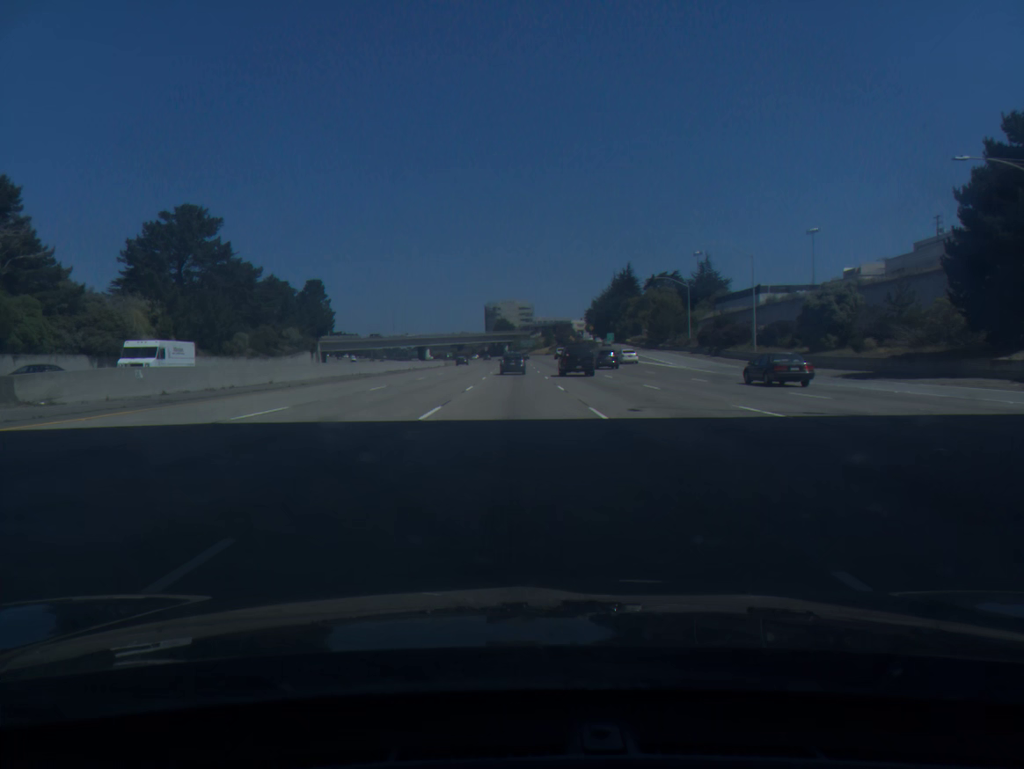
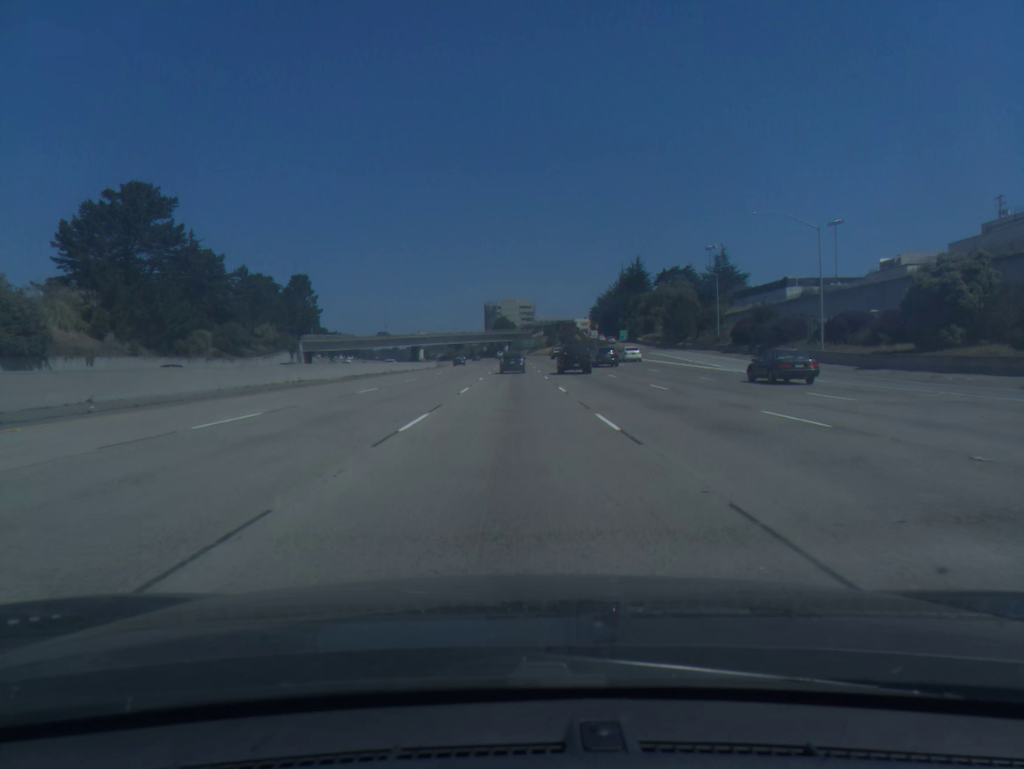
(0.0, +16.4) m; 0°
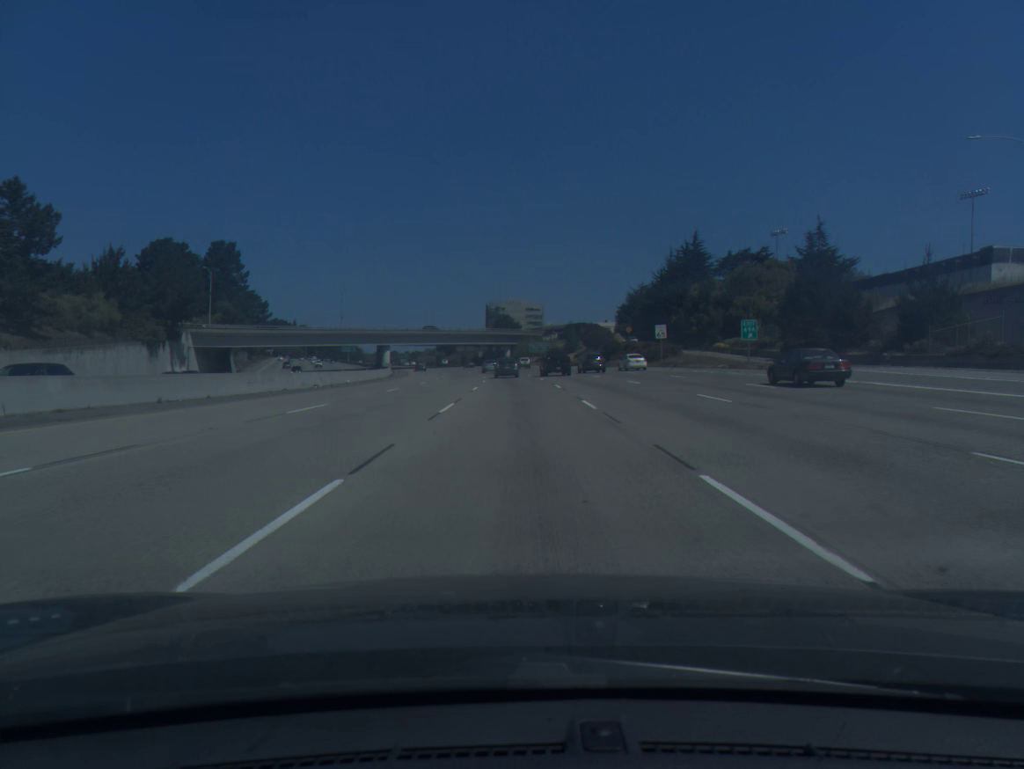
(-0.5, +65.9) m; 0°
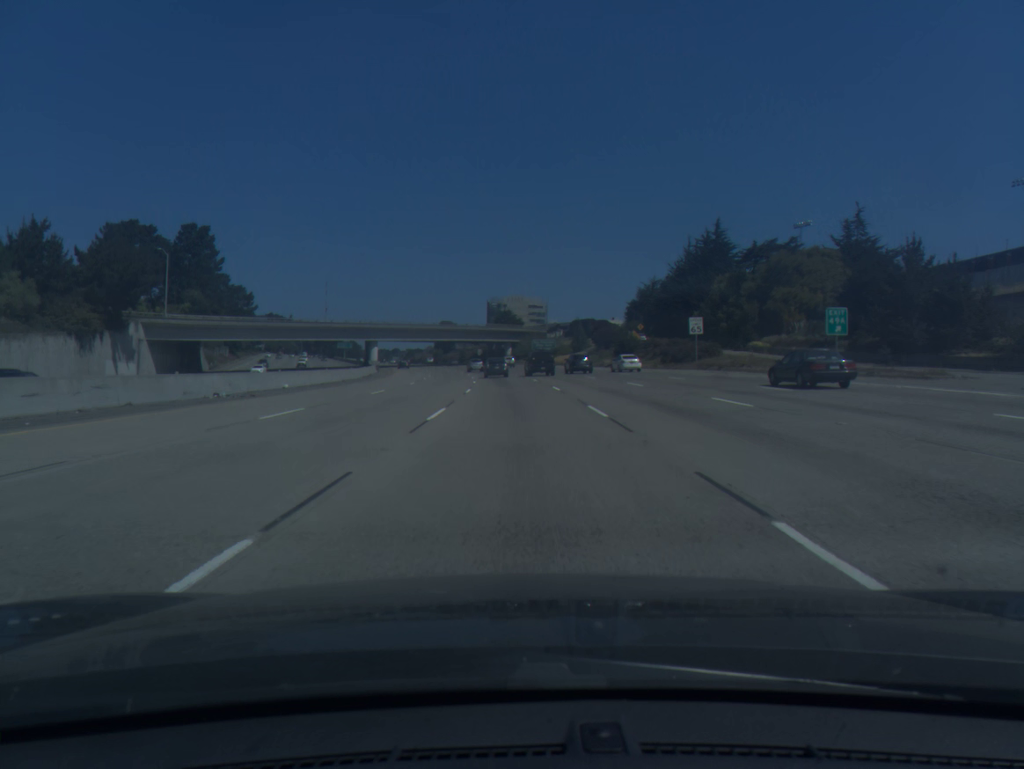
(0.0, +16.6) m; 0°
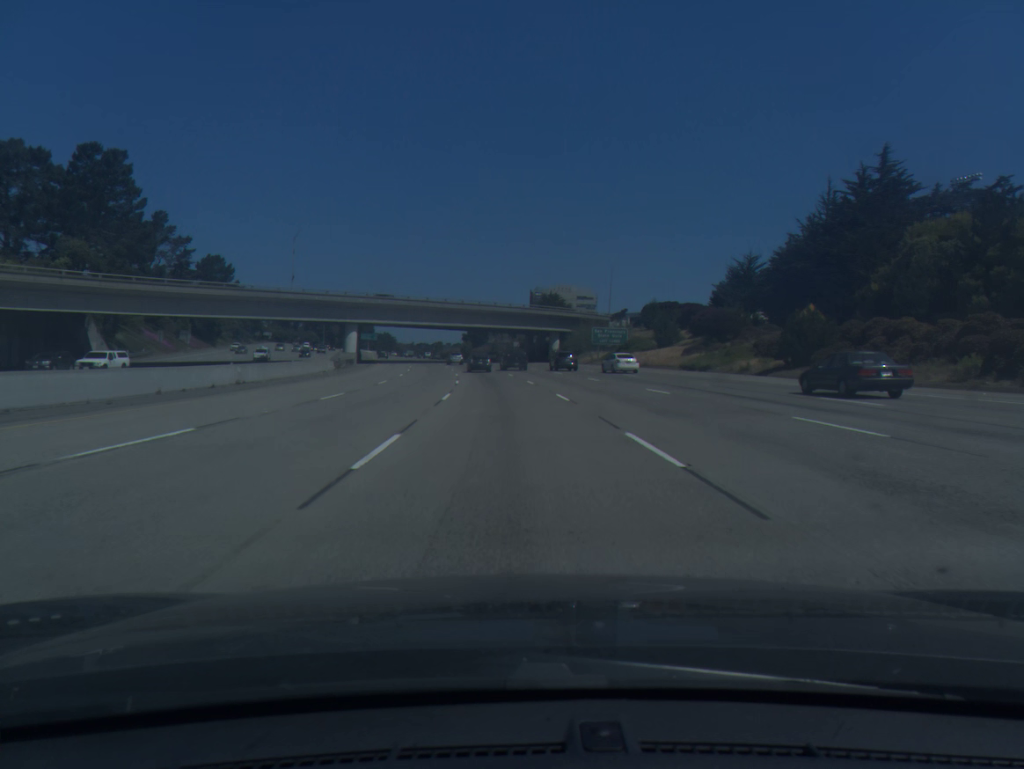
(-1.1, +50.2) m; -3°
